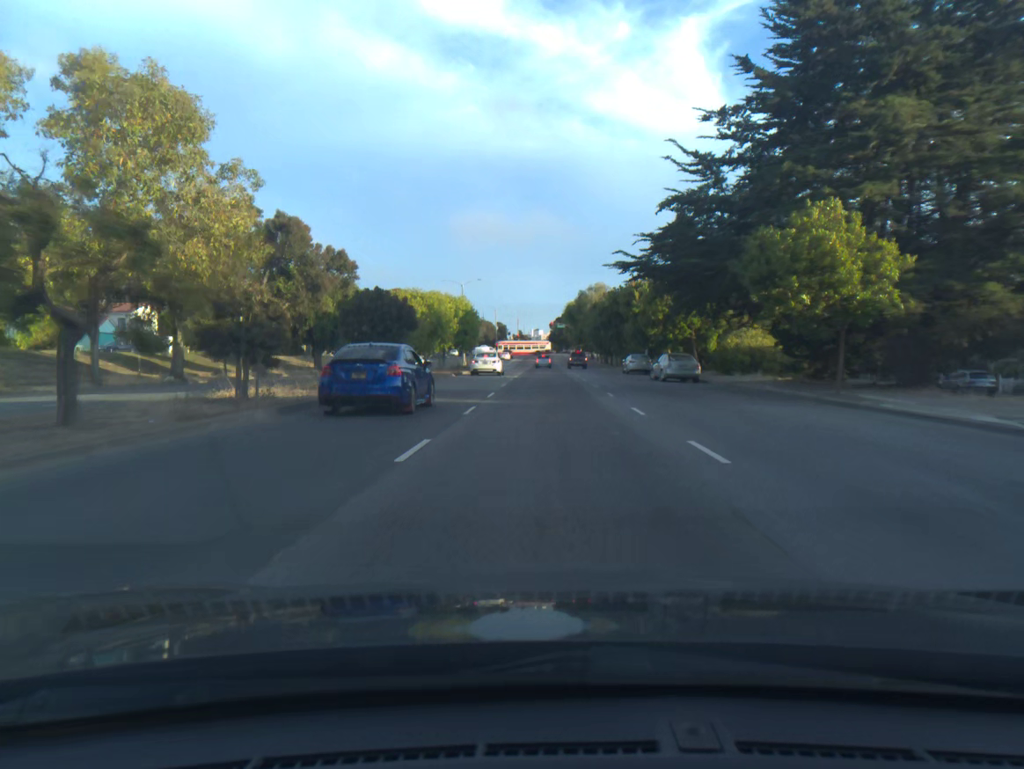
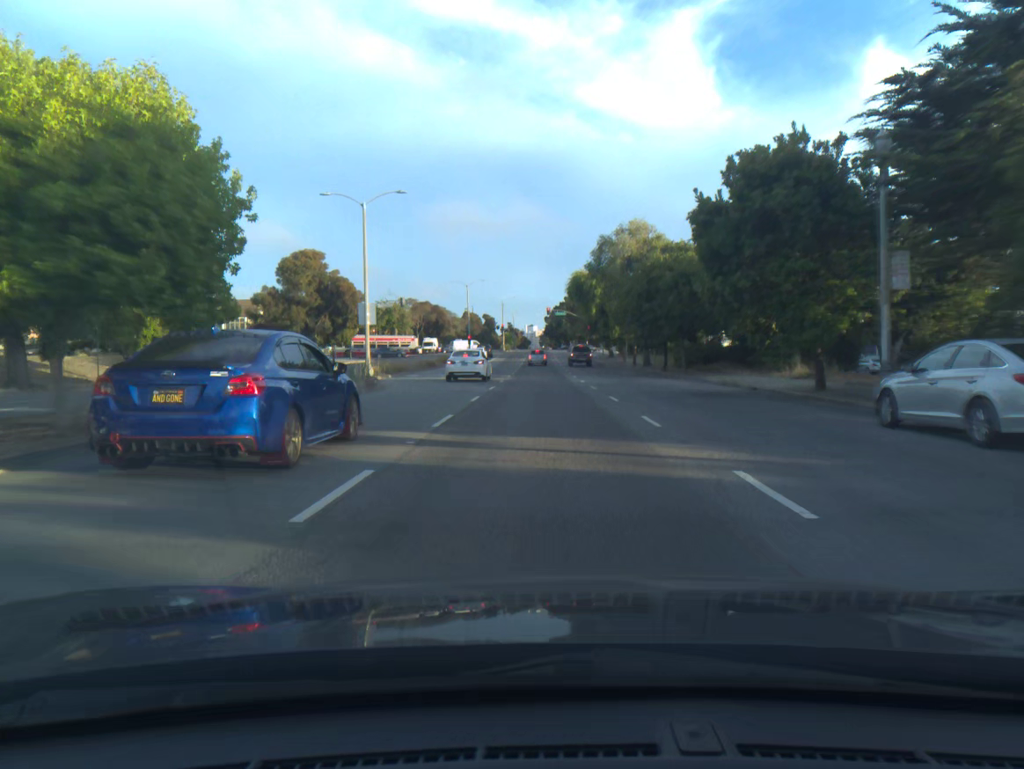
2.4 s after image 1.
(+0.2, +46.1) m; 0°
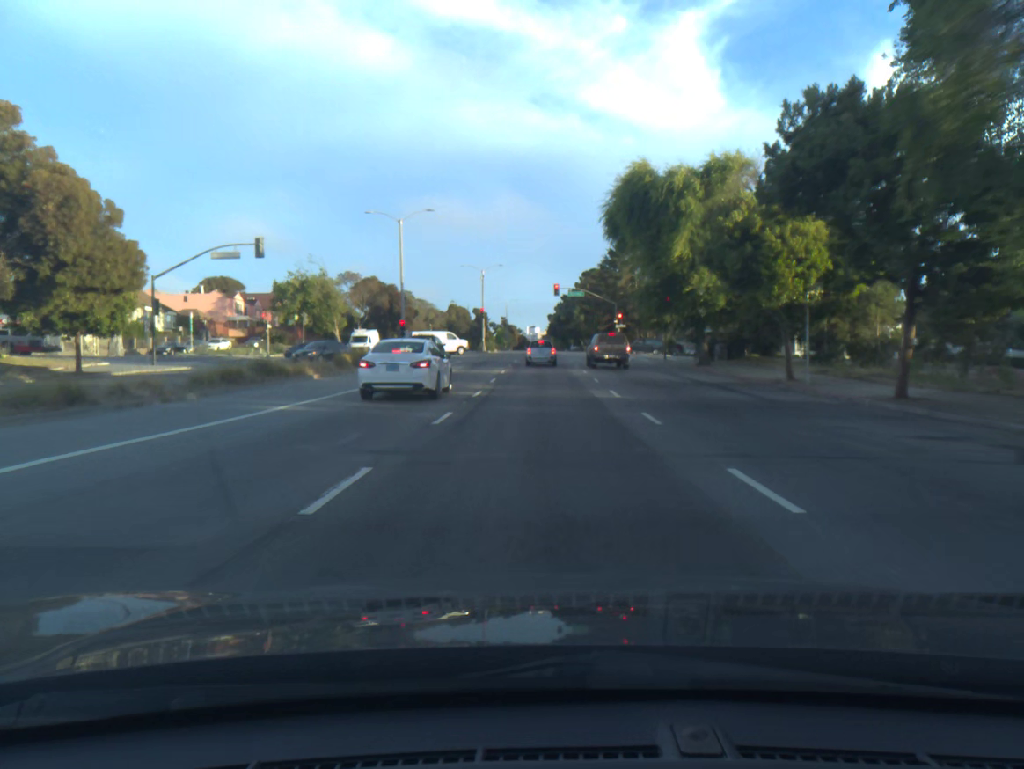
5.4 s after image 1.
(-0.2, +50.8) m; 0°
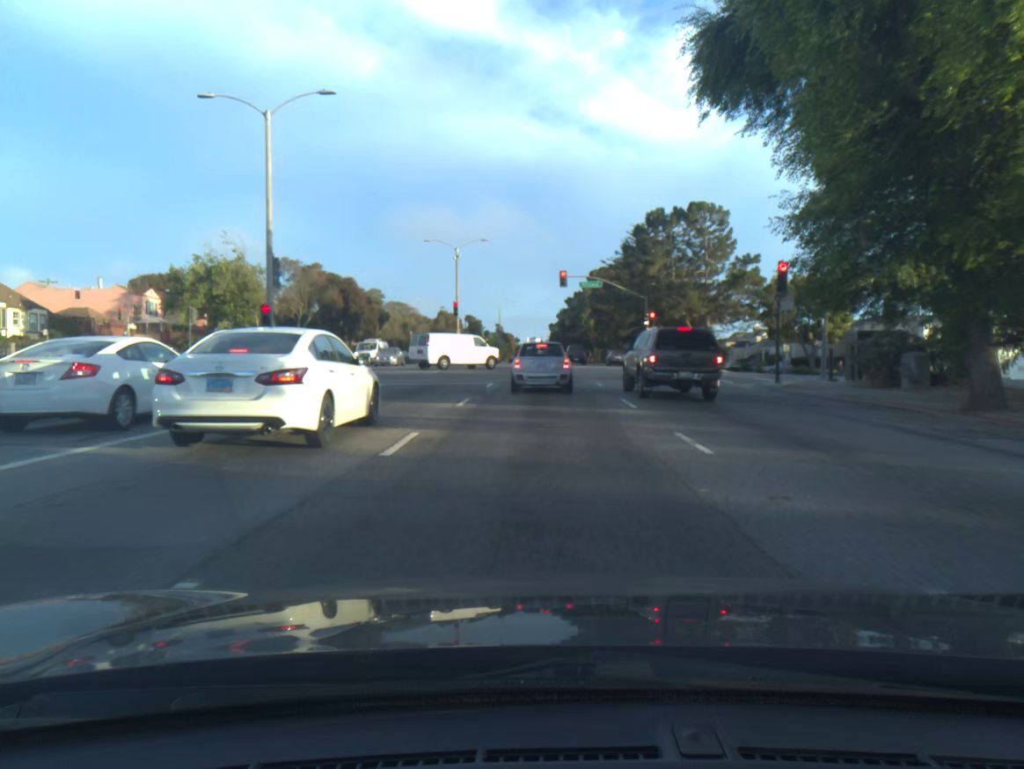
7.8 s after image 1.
(0.0, +26.1) m; 0°
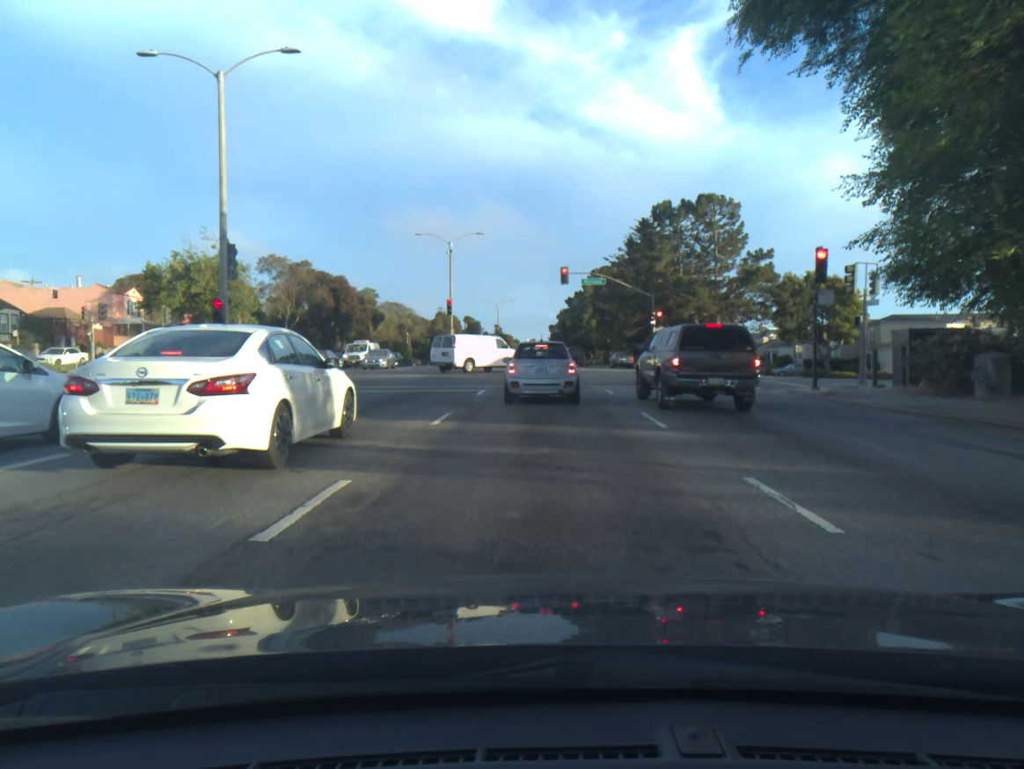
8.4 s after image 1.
(0.0, +4.0) m; 0°
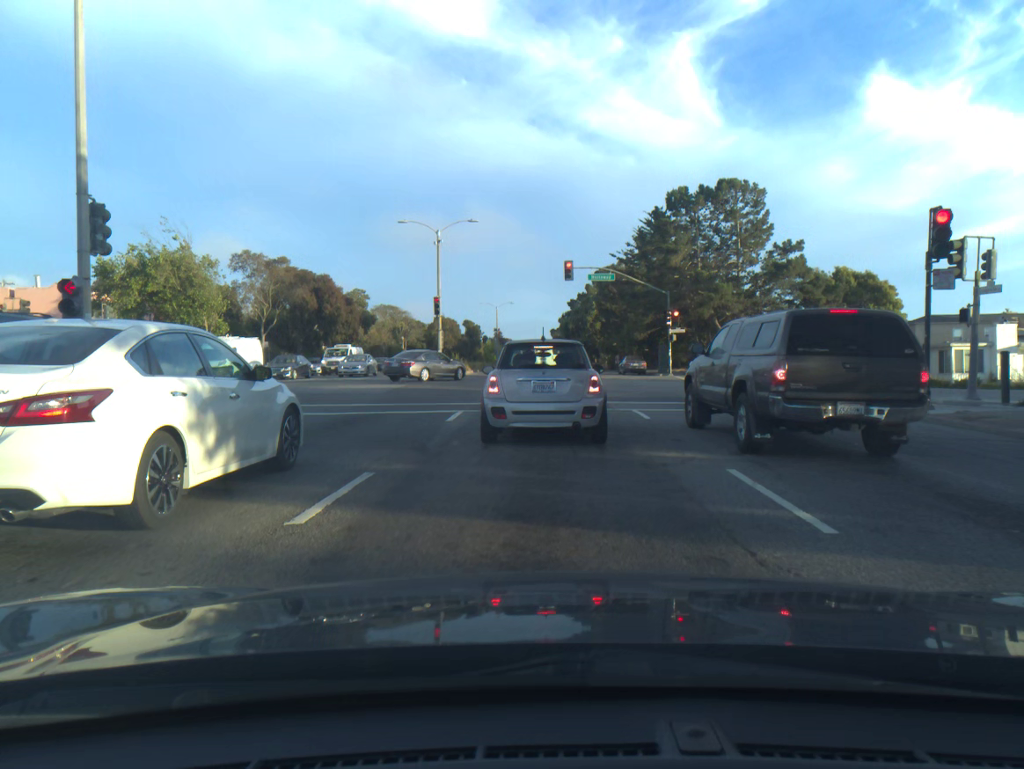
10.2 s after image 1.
(0.0, +7.3) m; 0°
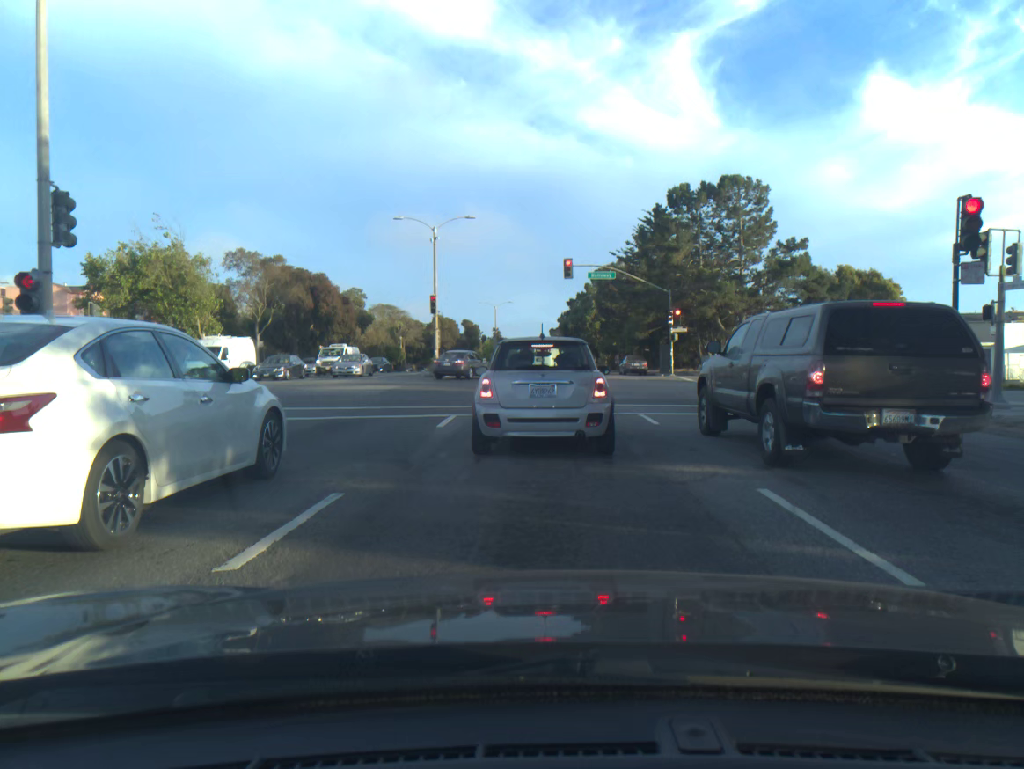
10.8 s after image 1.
(0.0, +1.2) m; 0°
